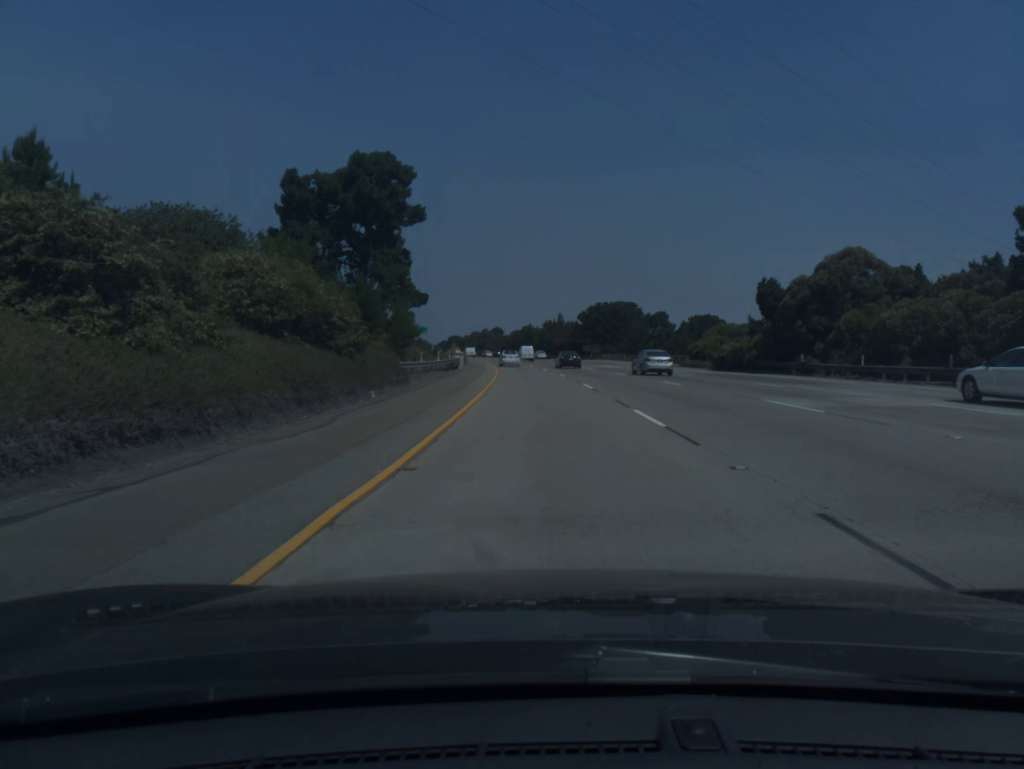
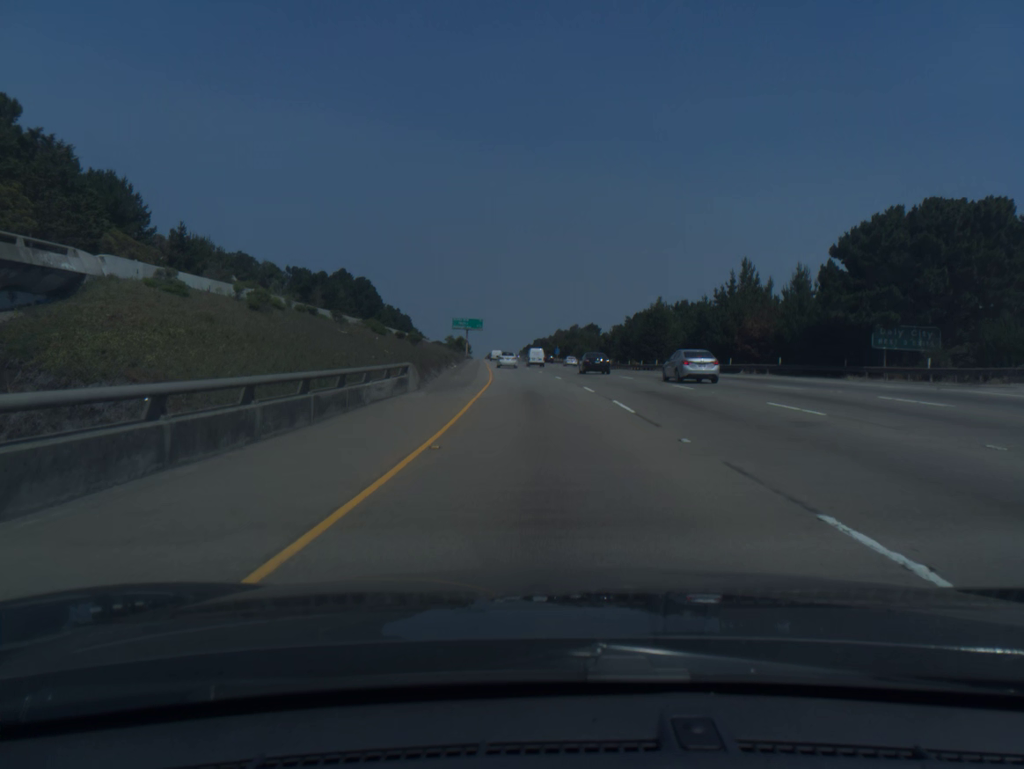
(-5.6, +98.0) m; -7°
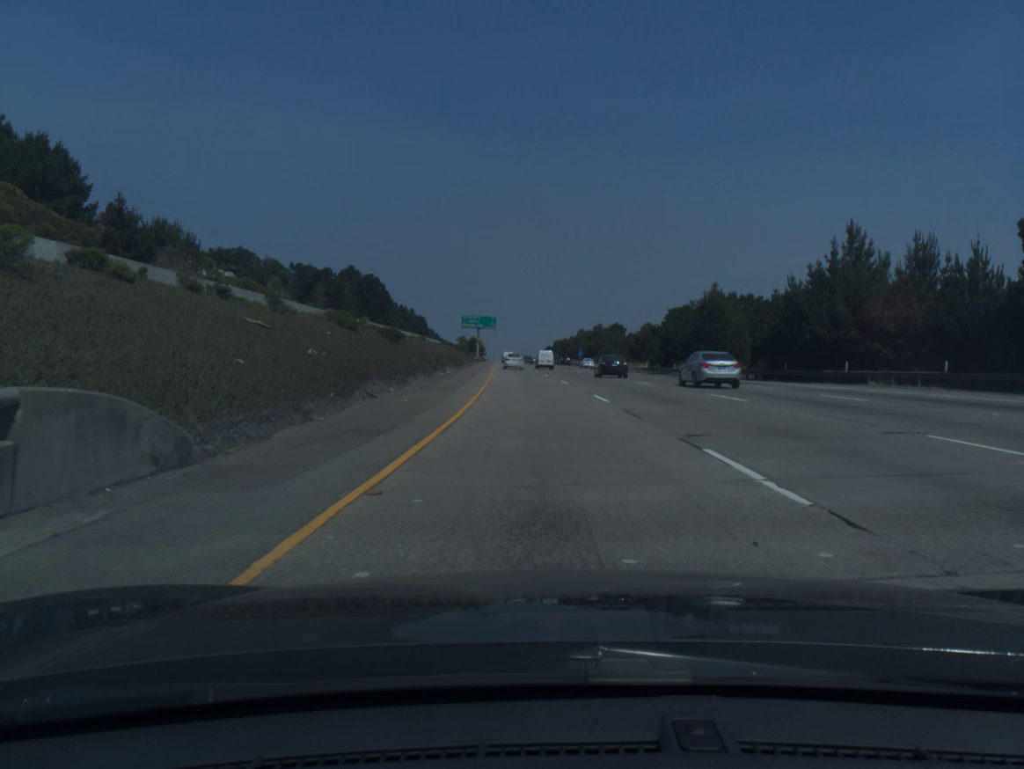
(-0.2, +19.5) m; -1°
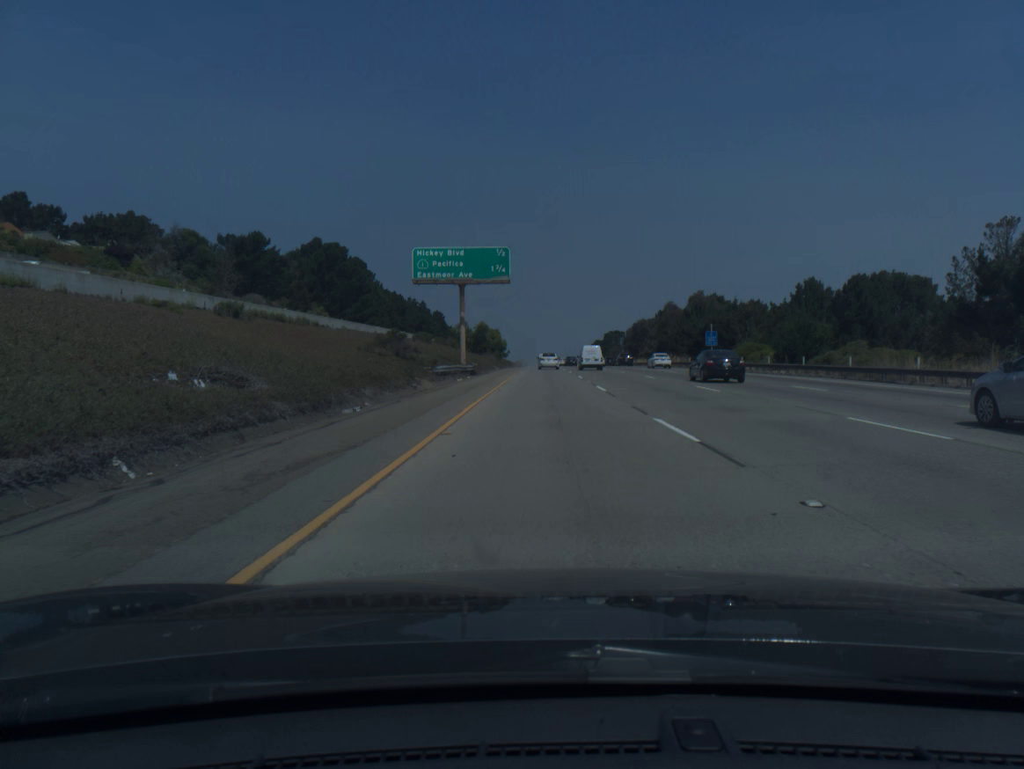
(-4.2, +97.0) m; -3°
